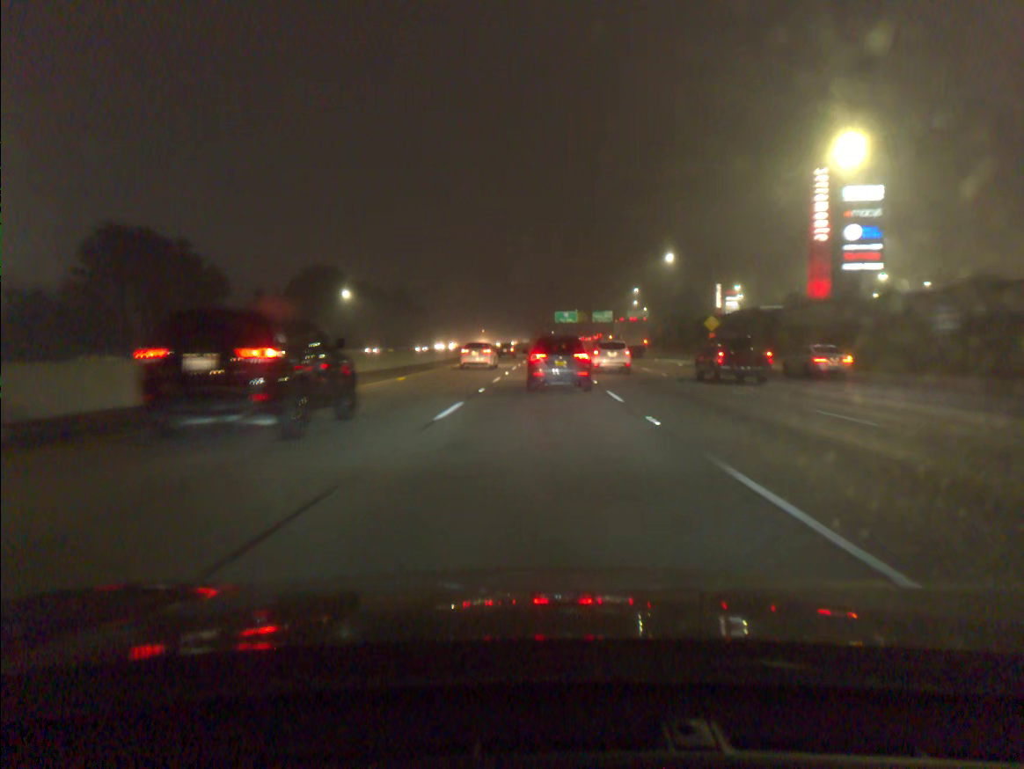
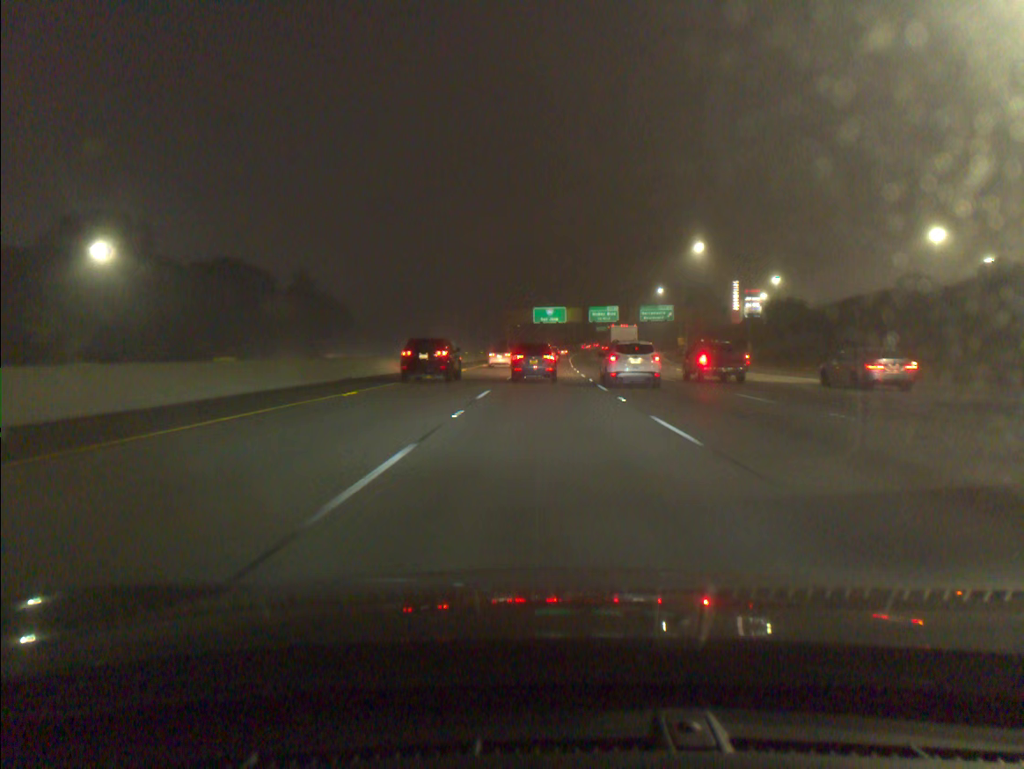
(+0.7, +66.6) m; +2°
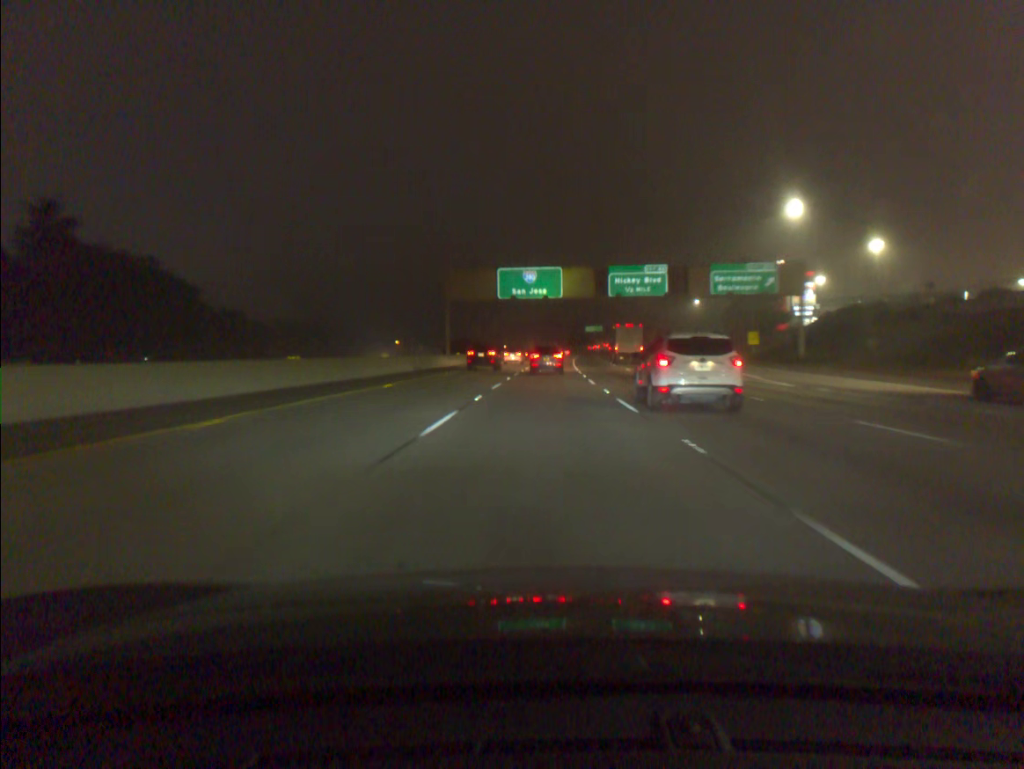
(+1.1, +67.4) m; +1°
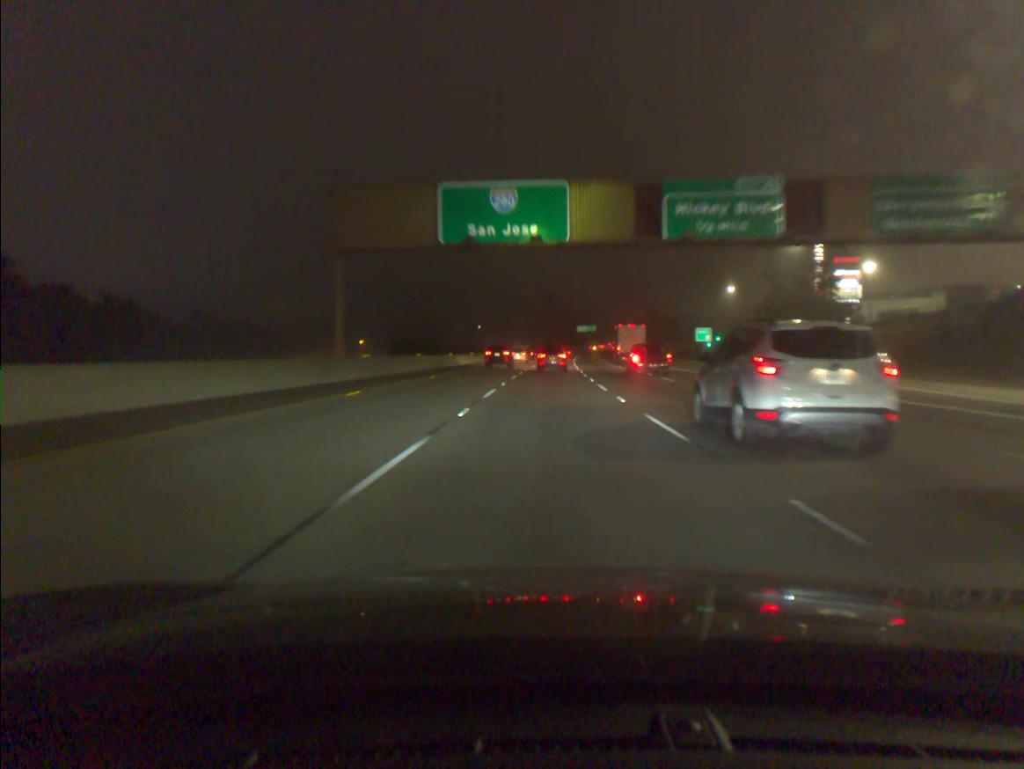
(+0.2, +34.3) m; +1°
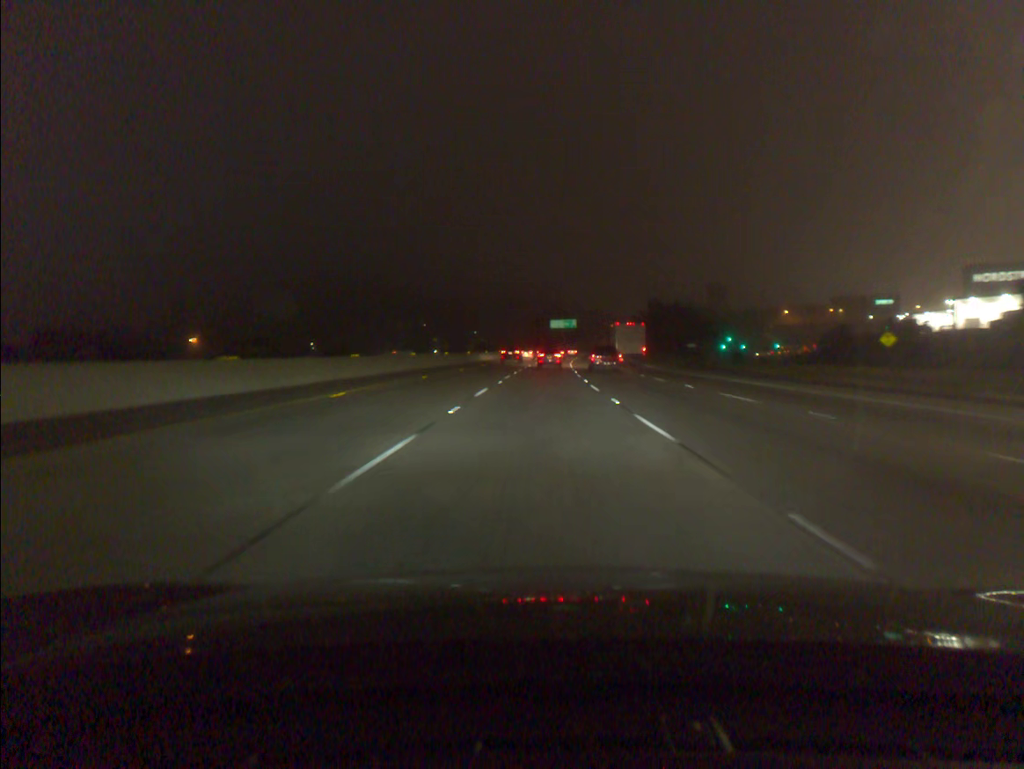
(+2.2, +87.8) m; +3°
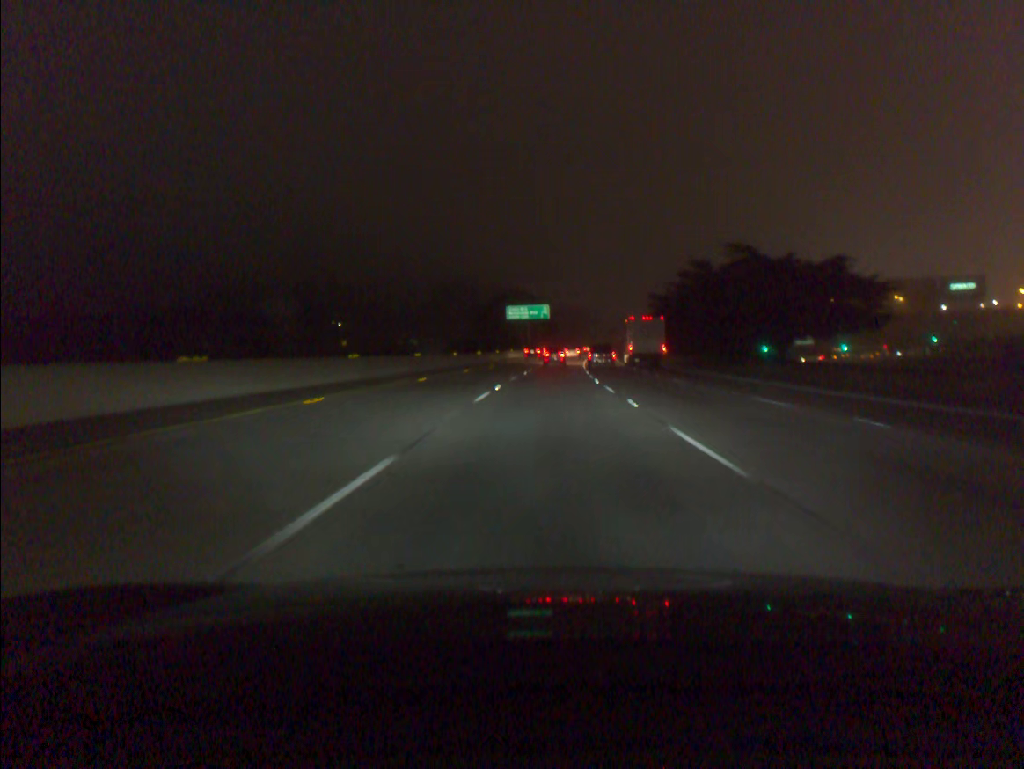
(+1.9, +90.3) m; +3°
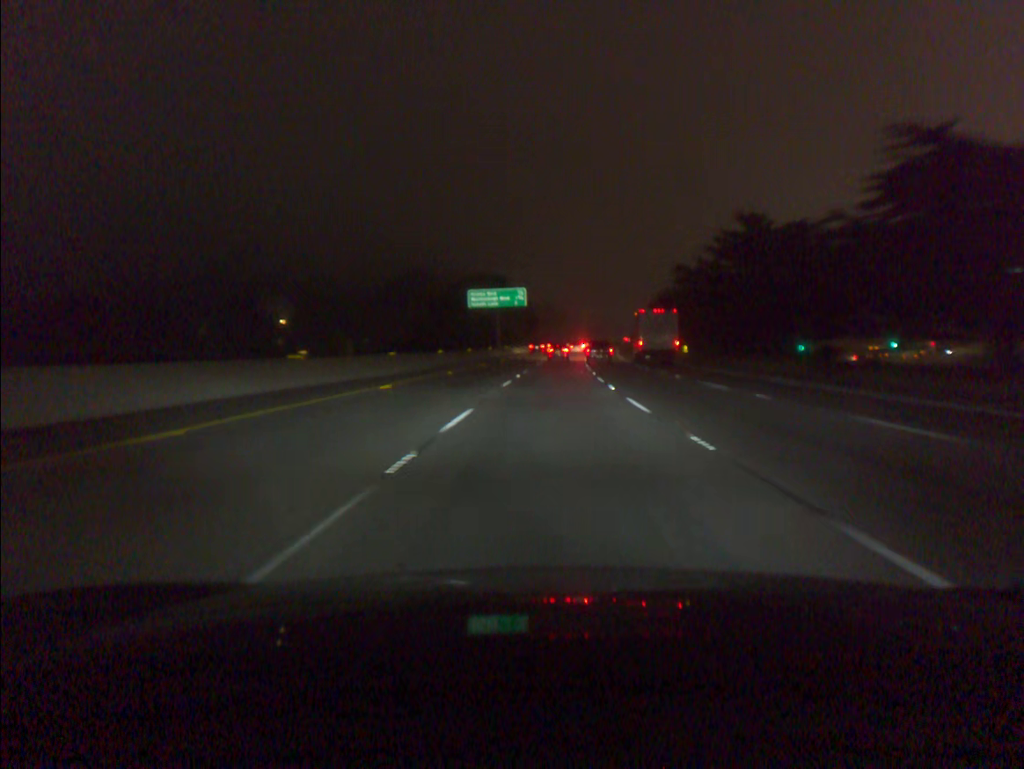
(+0.5, +36.6) m; +2°
